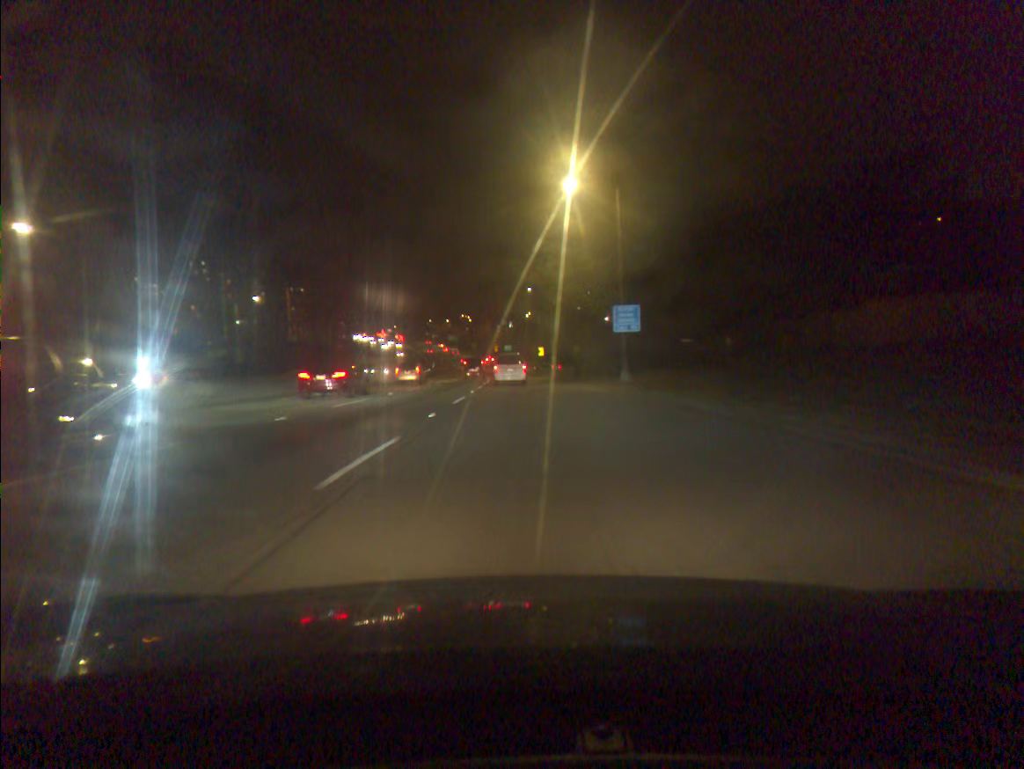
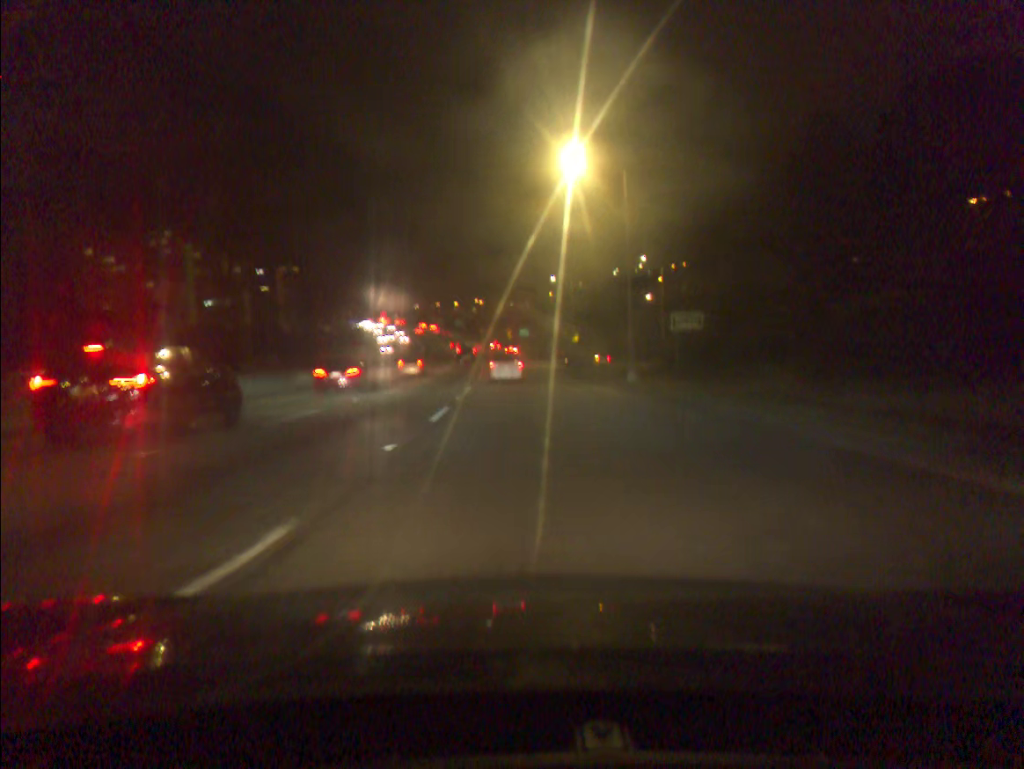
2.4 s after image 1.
(-0.5, +50.8) m; -1°
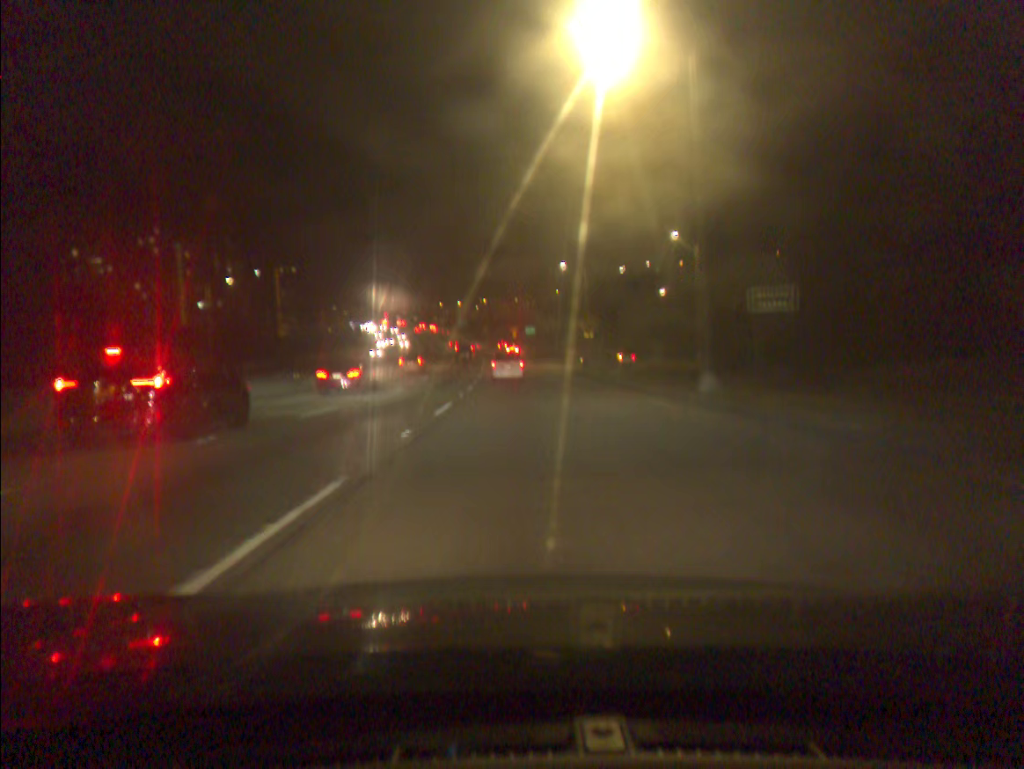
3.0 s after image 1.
(0.0, +12.7) m; 0°
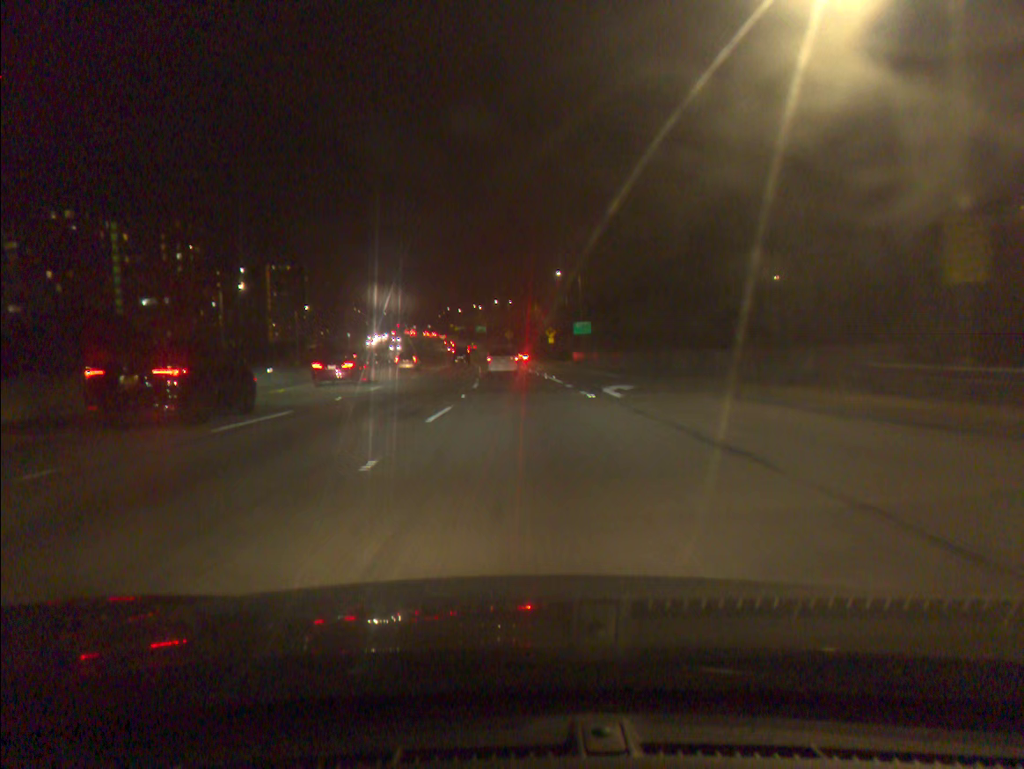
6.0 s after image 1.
(-1.5, +63.8) m; -2°
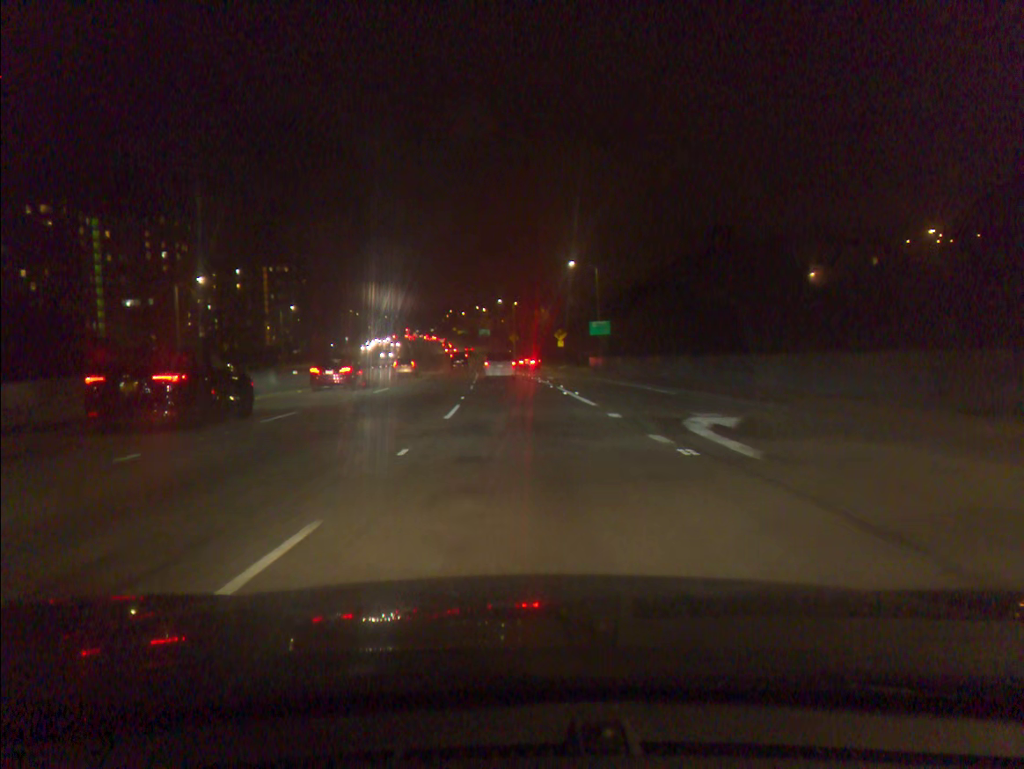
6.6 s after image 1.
(-0.1, +12.7) m; 0°
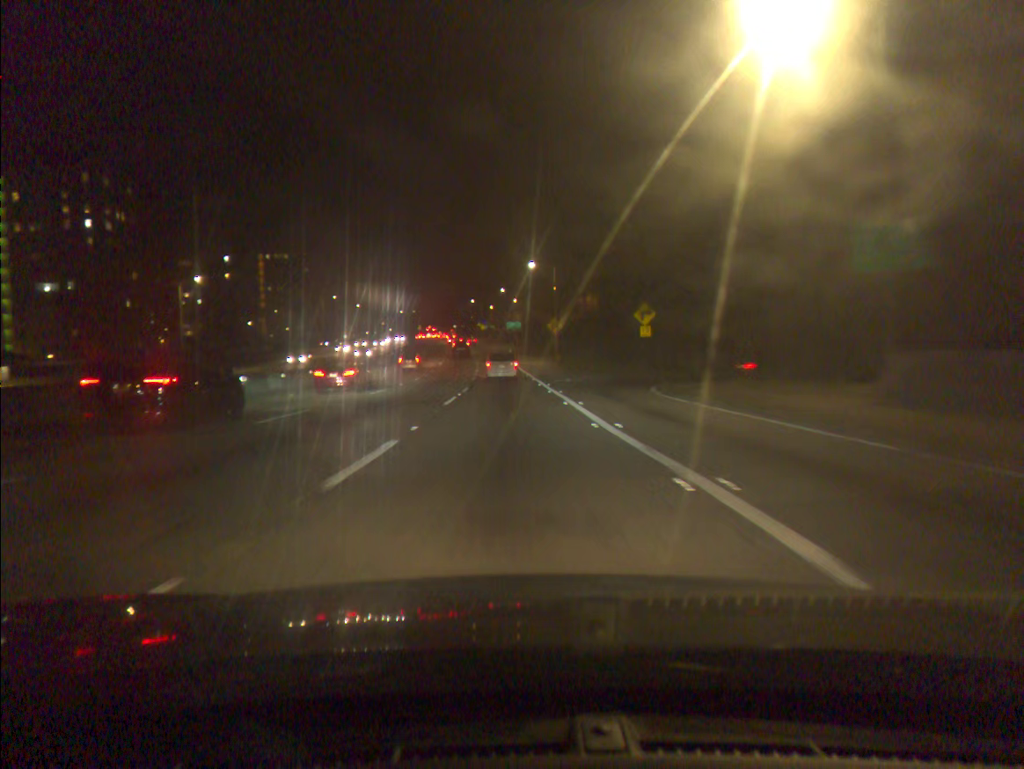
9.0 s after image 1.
(-0.9, +50.5) m; -3°
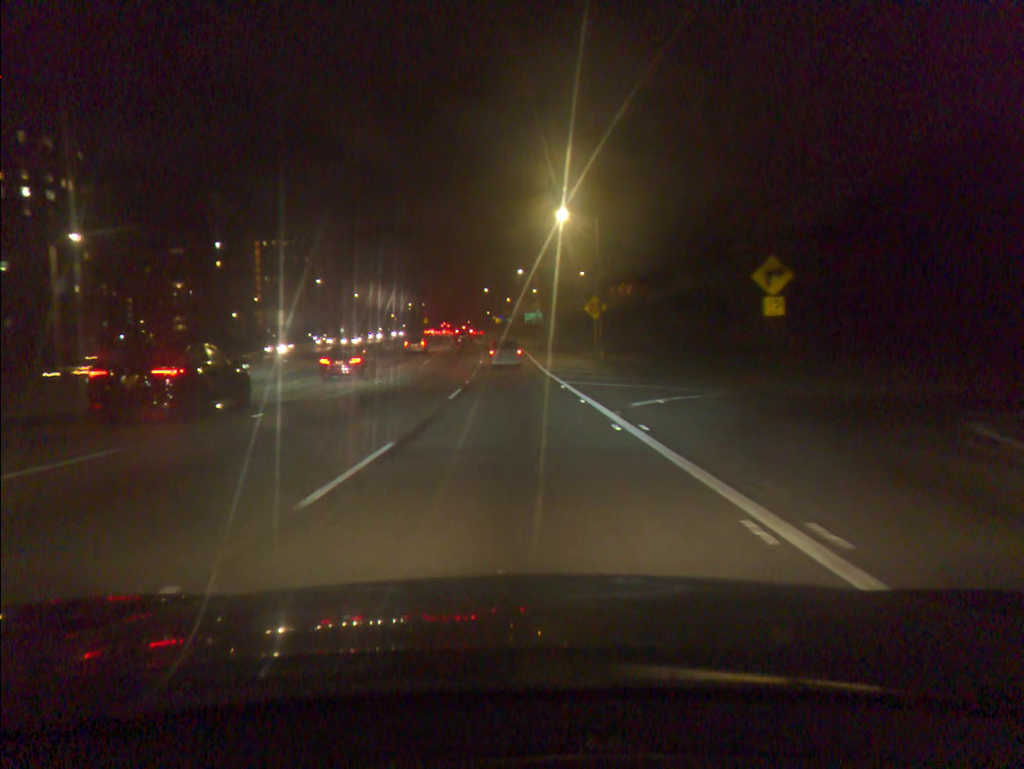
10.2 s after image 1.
(-0.3, +25.0) m; -1°
